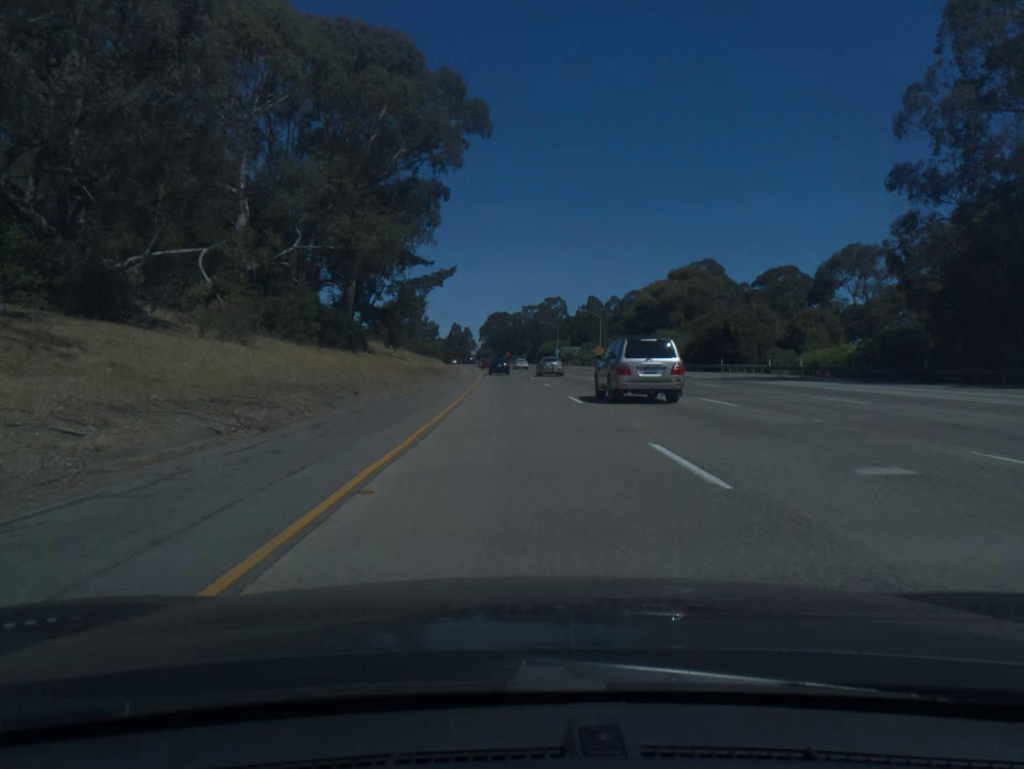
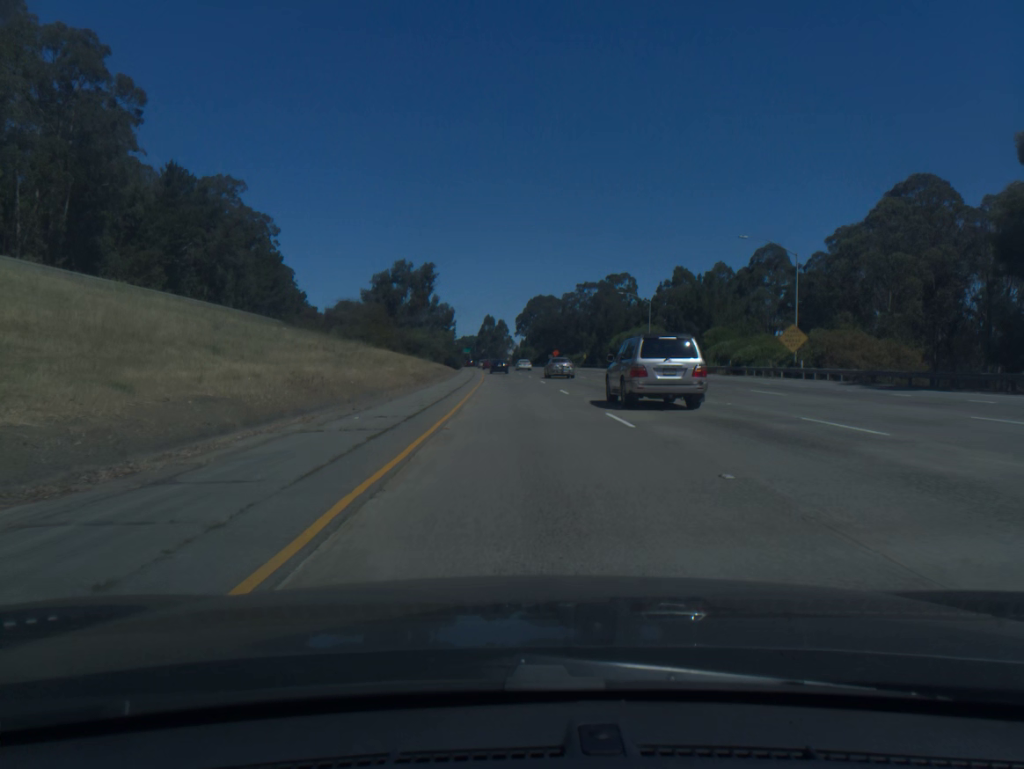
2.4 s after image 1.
(-2.3, +80.8) m; -3°
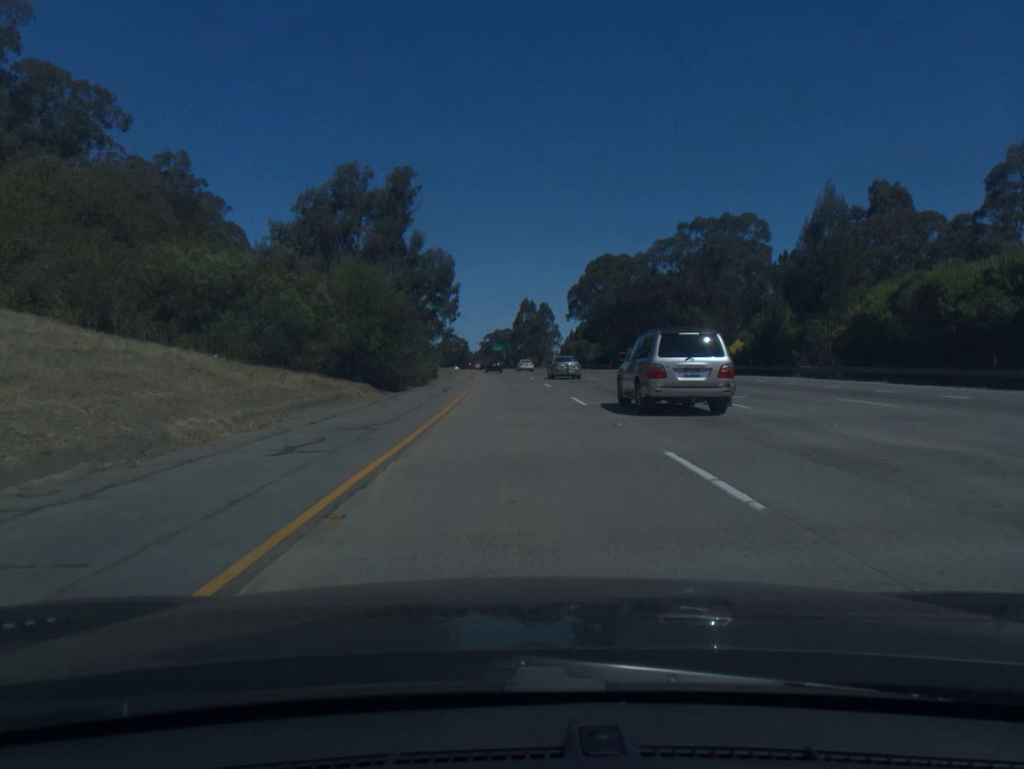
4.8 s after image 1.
(-1.9, +80.6) m; -3°
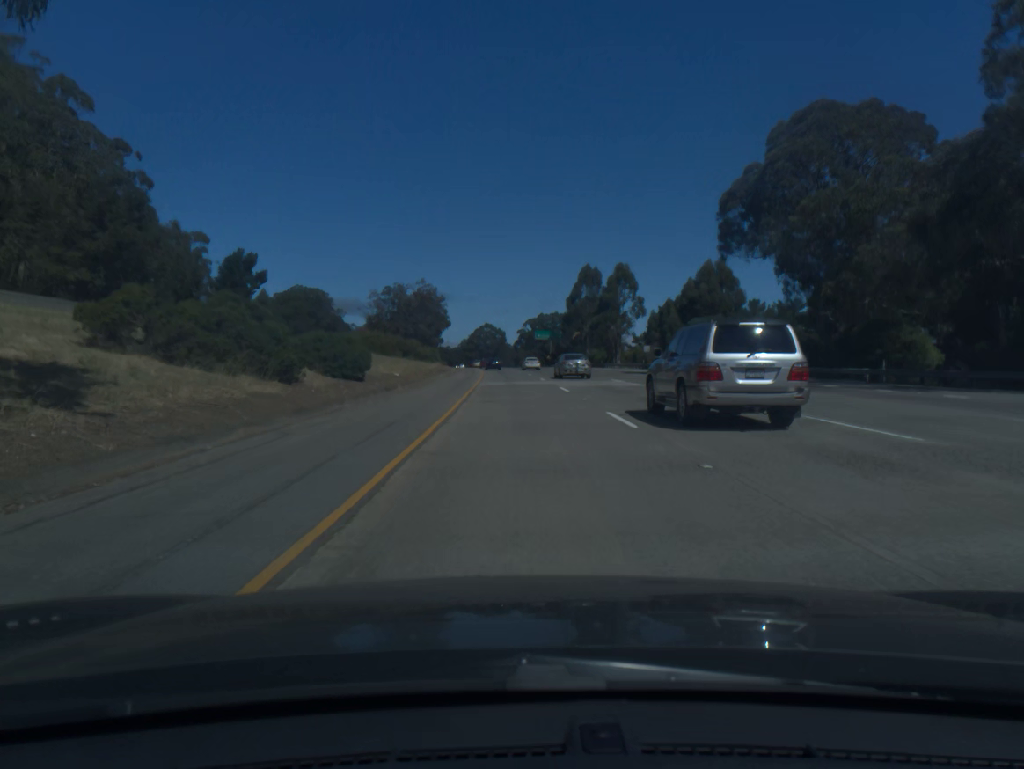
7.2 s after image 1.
(-2.4, +80.5) m; -3°
